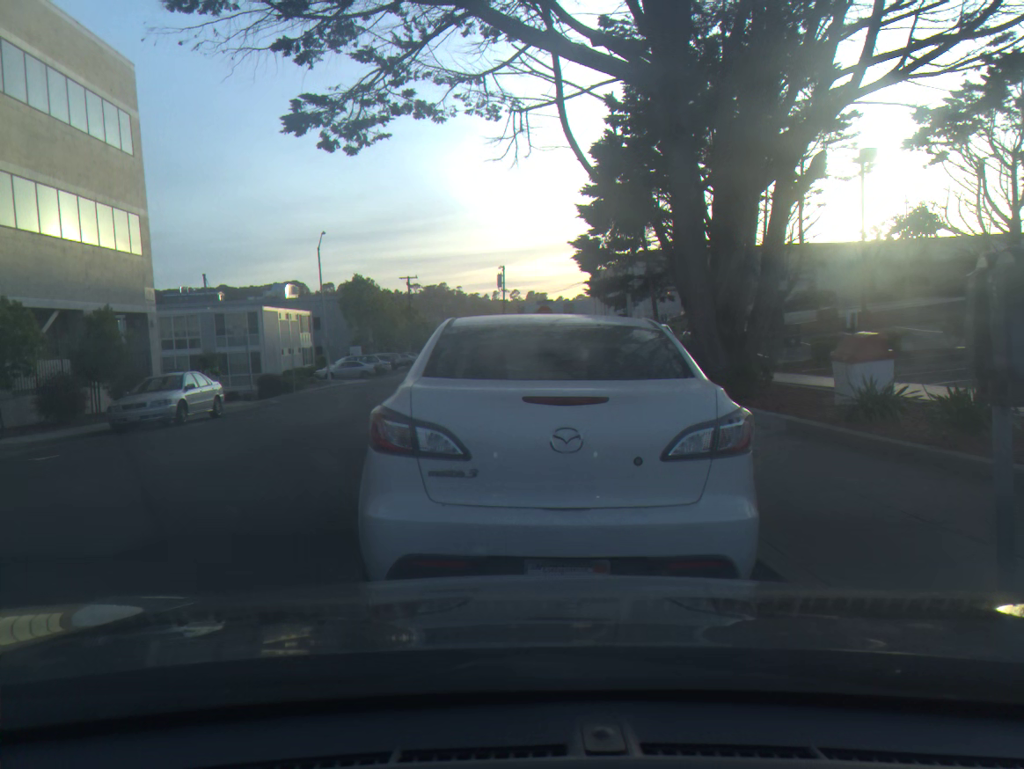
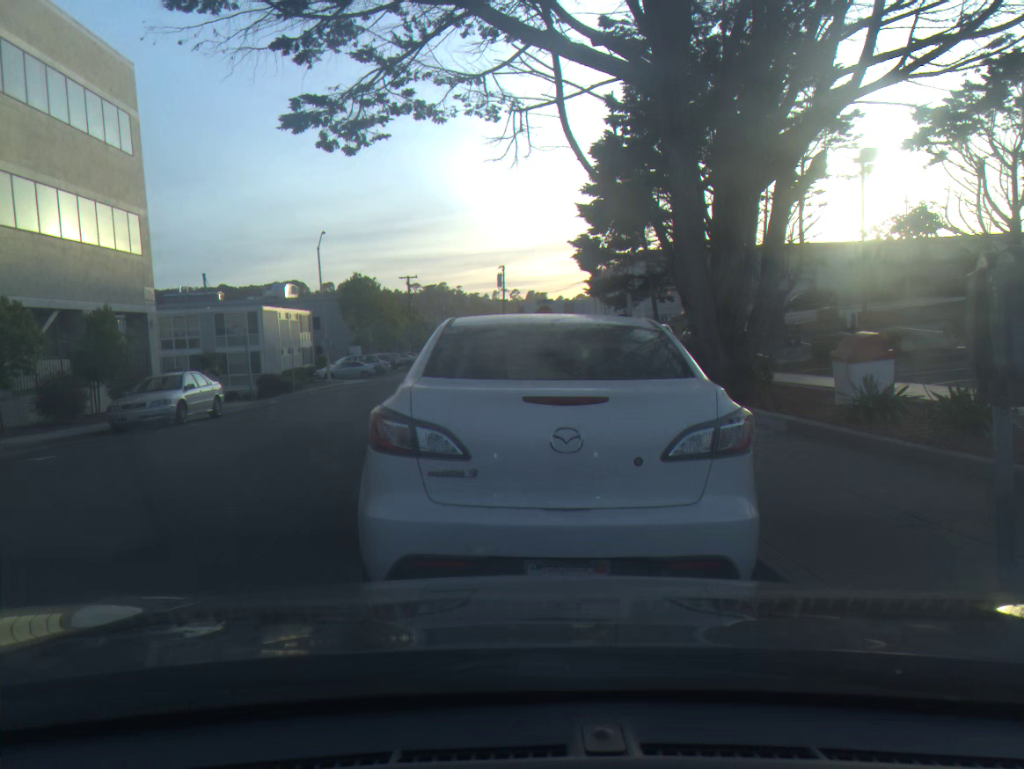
(0.0, 0.0) m; 0°
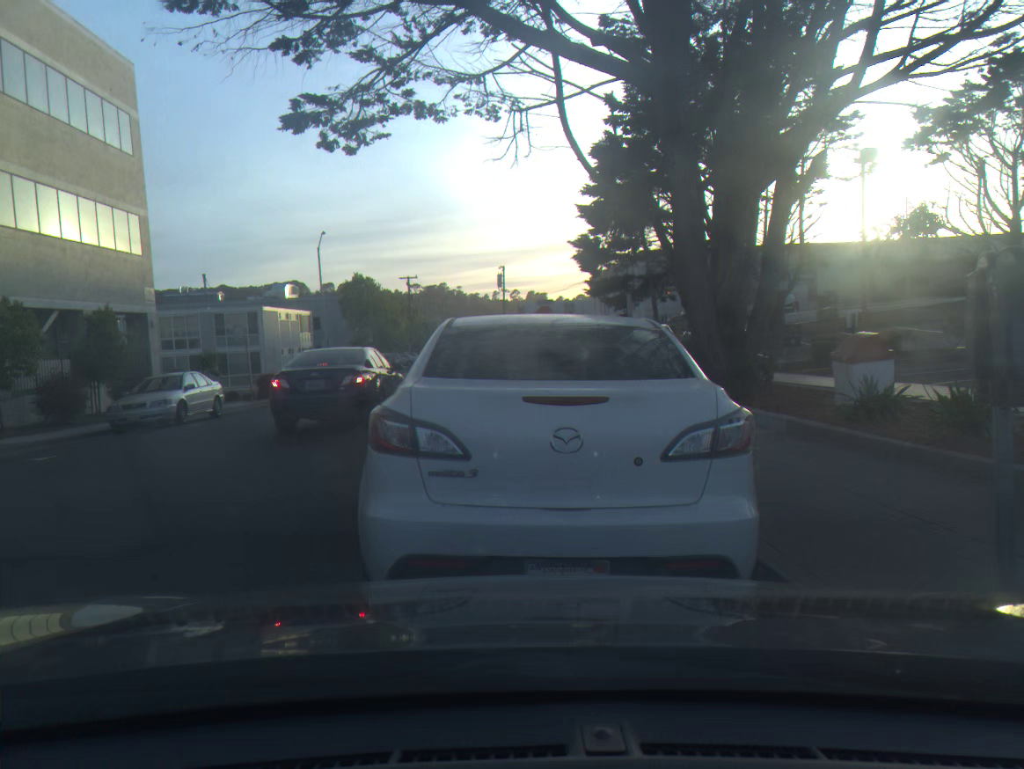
(0.0, 0.0) m; 0°
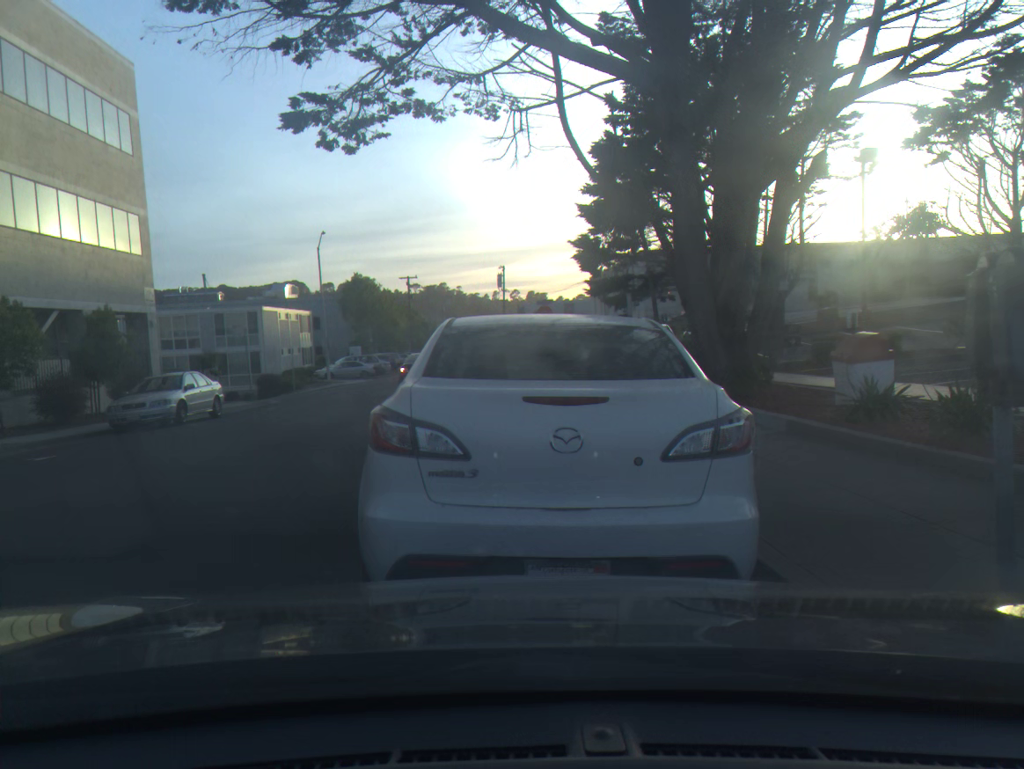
(0.0, 0.0) m; 0°
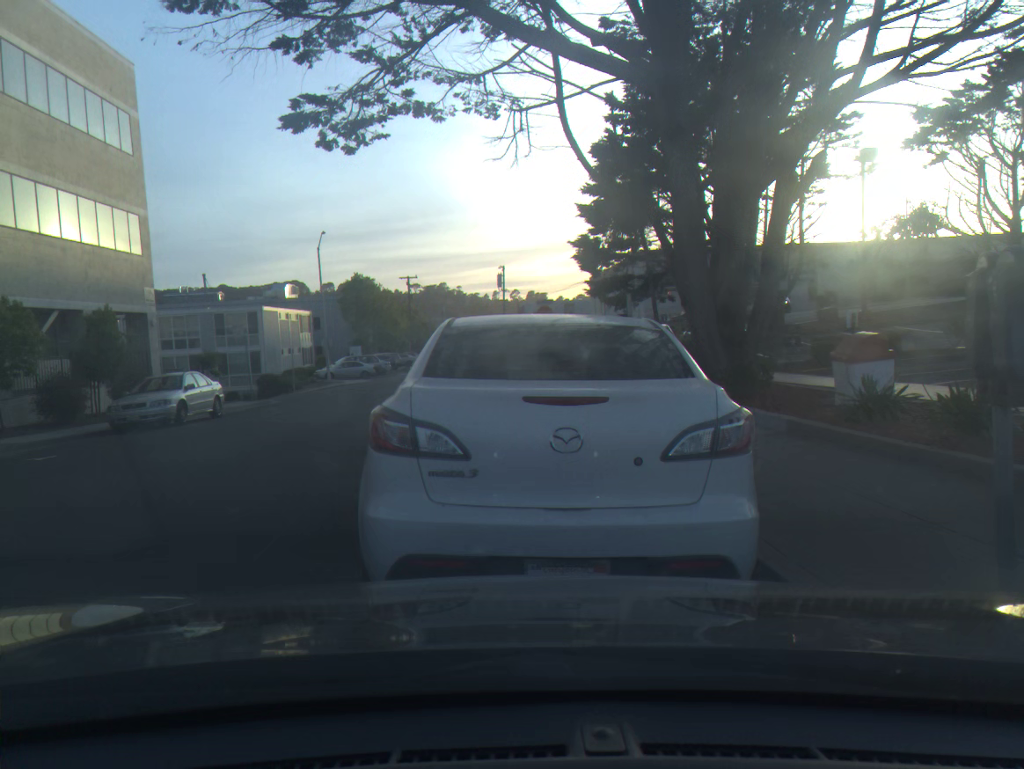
(0.0, 0.0) m; 0°
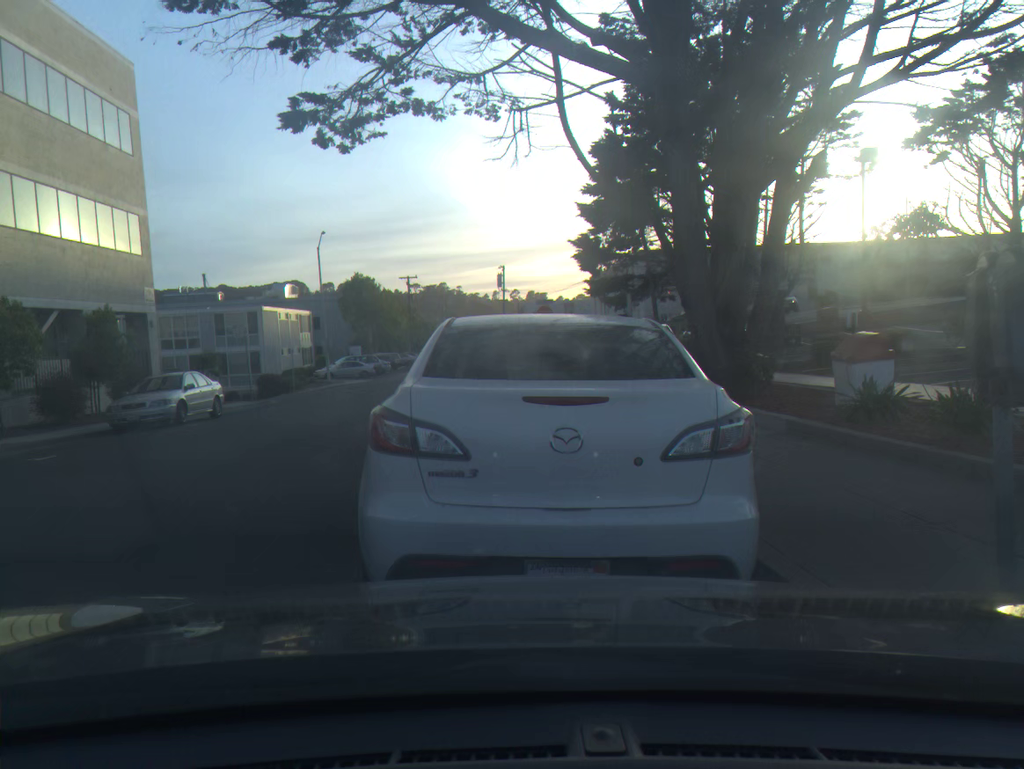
(0.0, 0.0) m; 0°
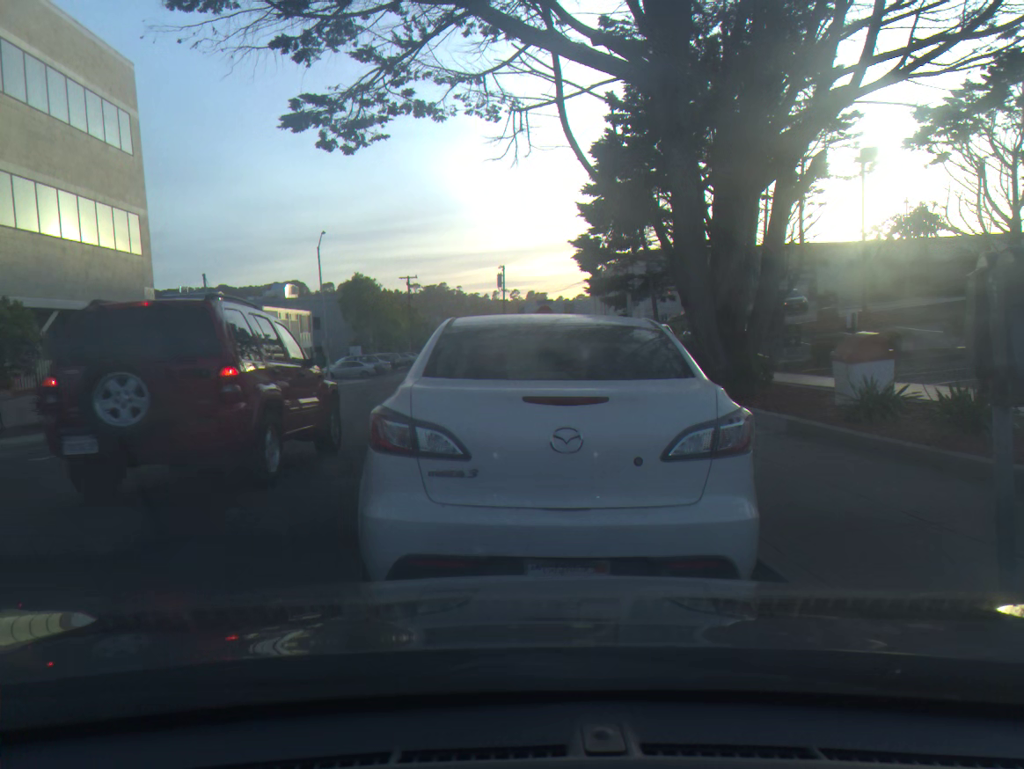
(0.0, 0.0) m; 0°
